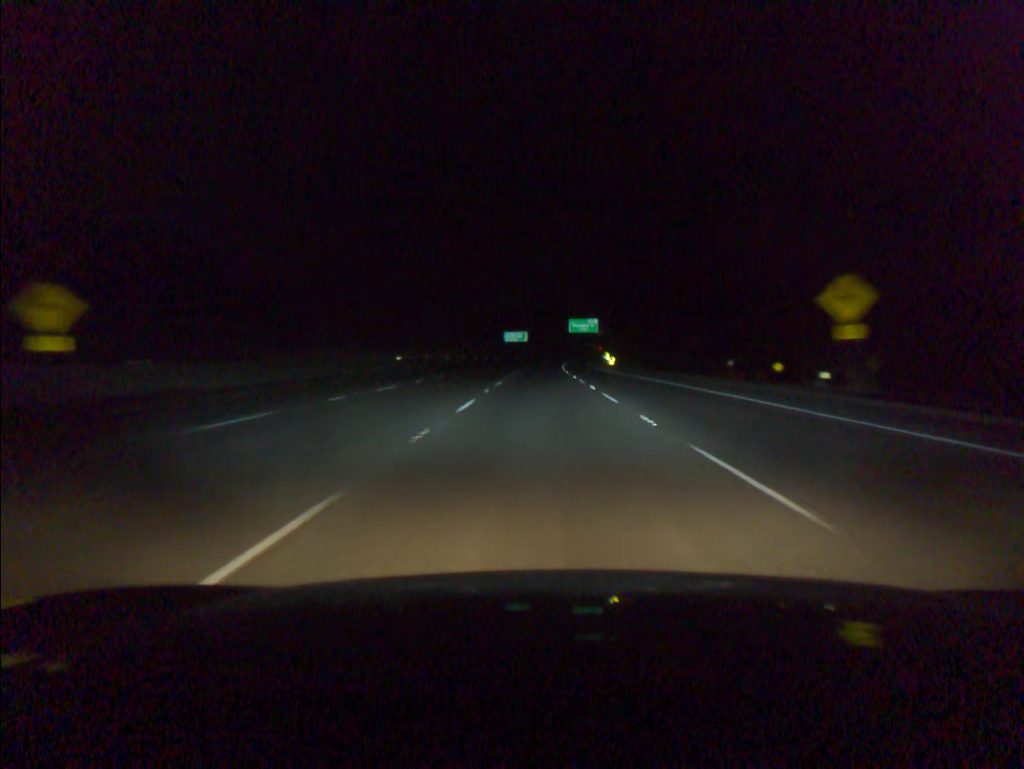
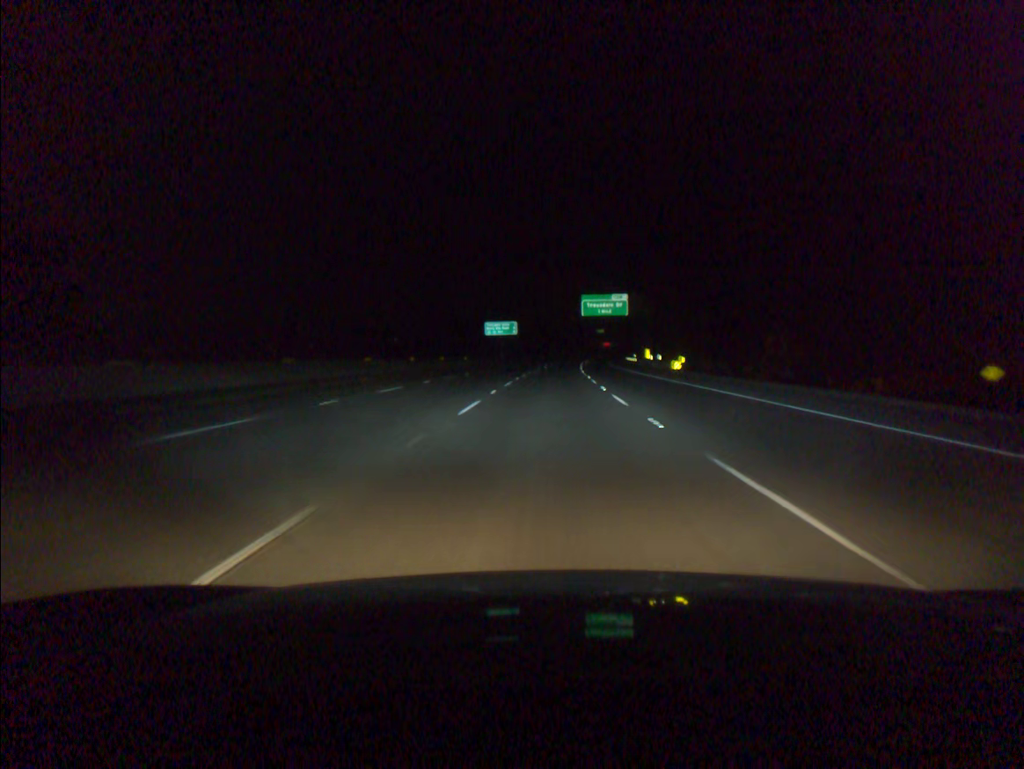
(0.0, +59.1) m; 0°
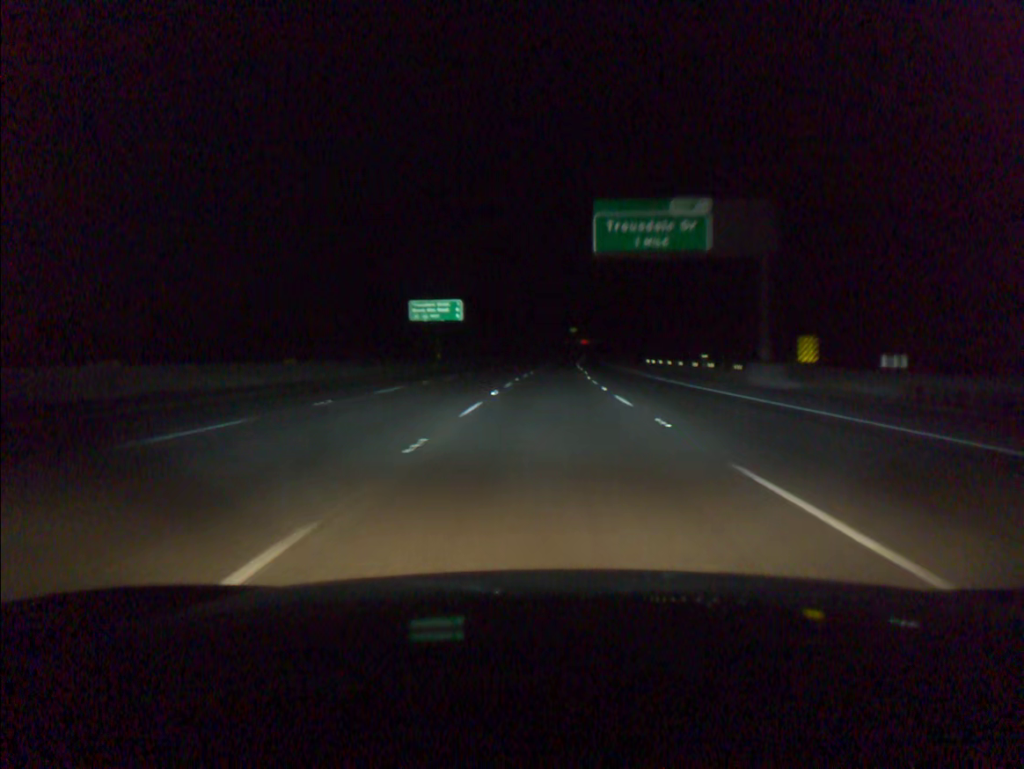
(+1.0, +58.9) m; +2°
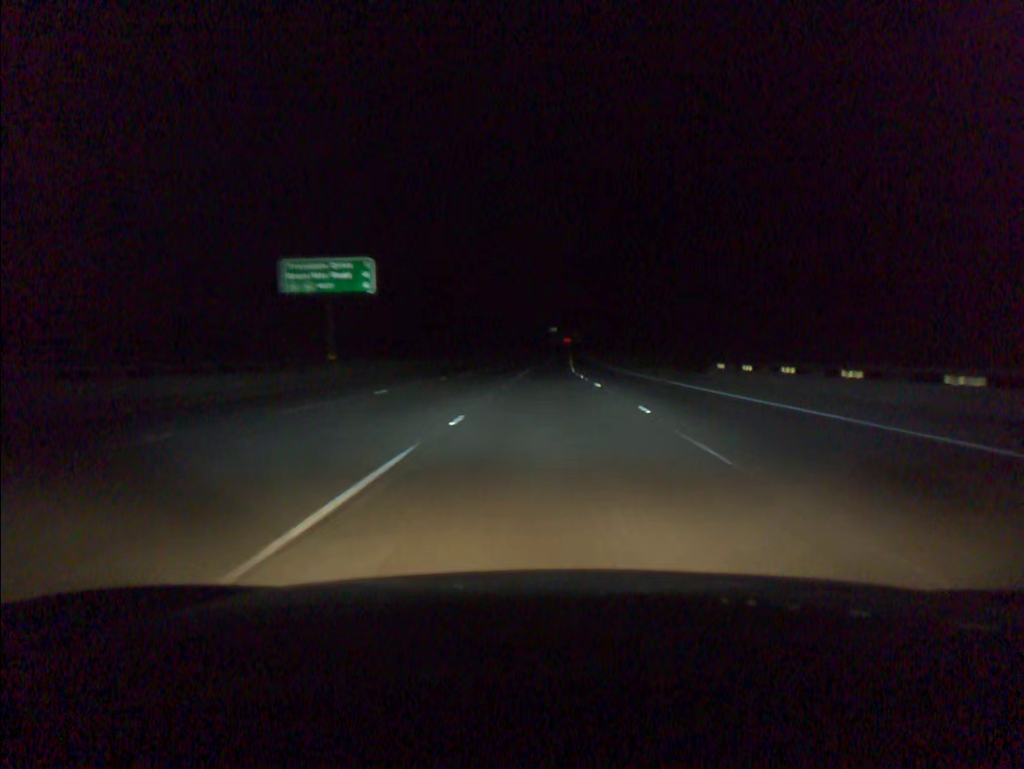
(+0.5, +39.2) m; +2°
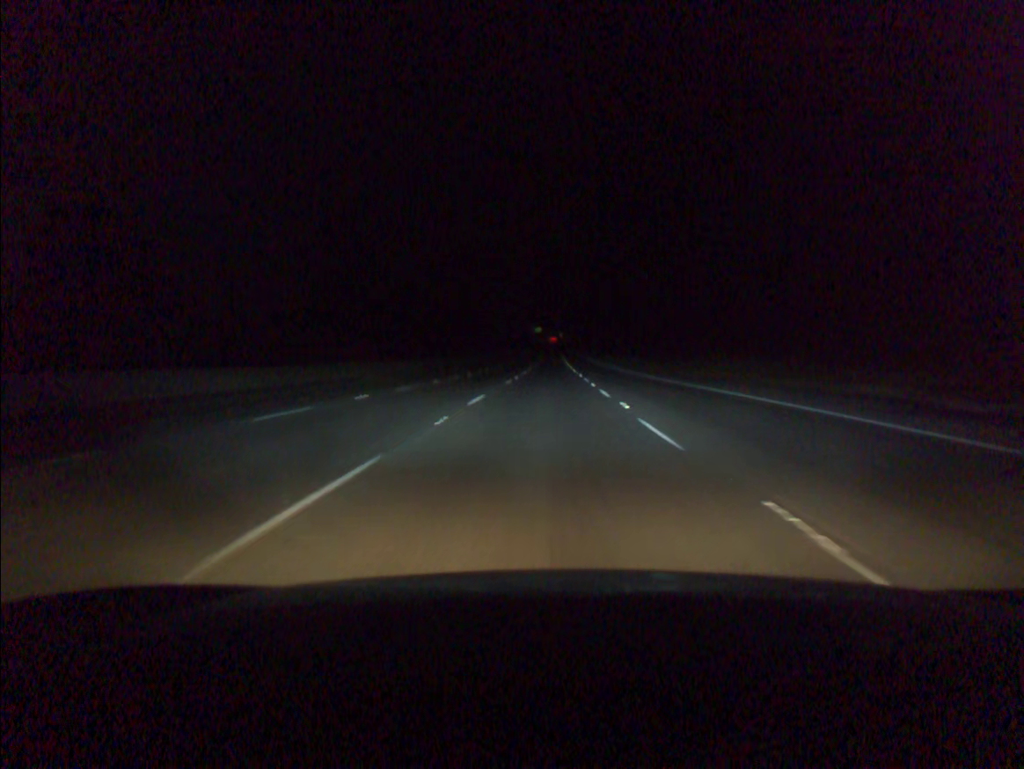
(+0.8, +58.7) m; +1°
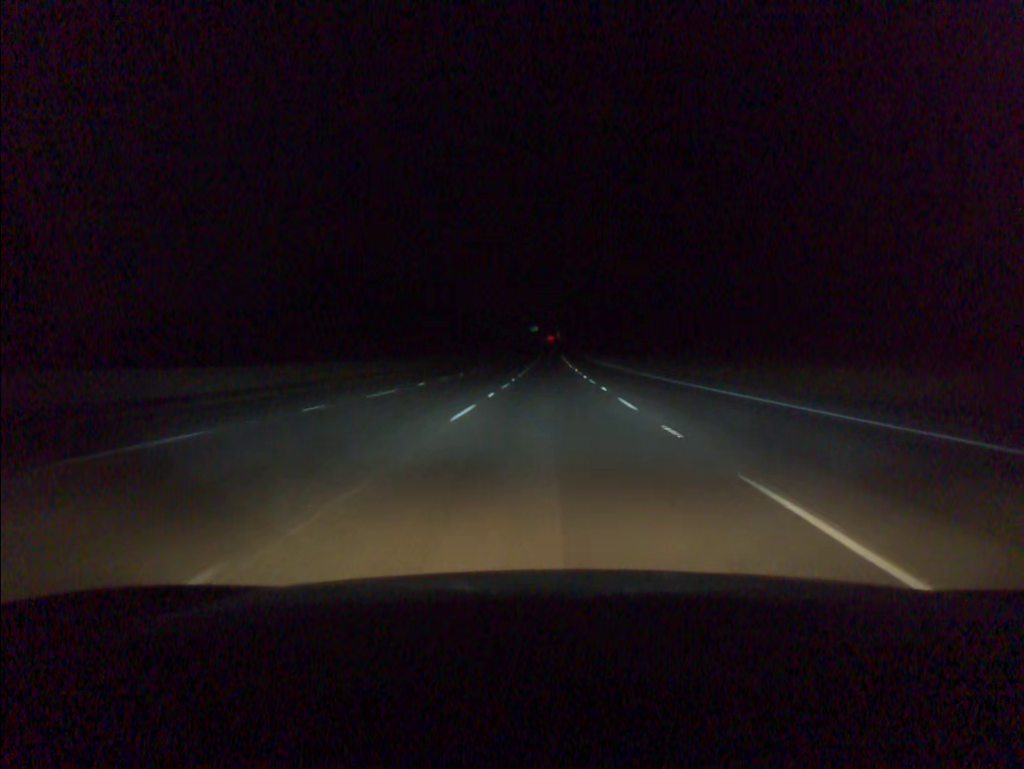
(0.0, +19.6) m; 0°
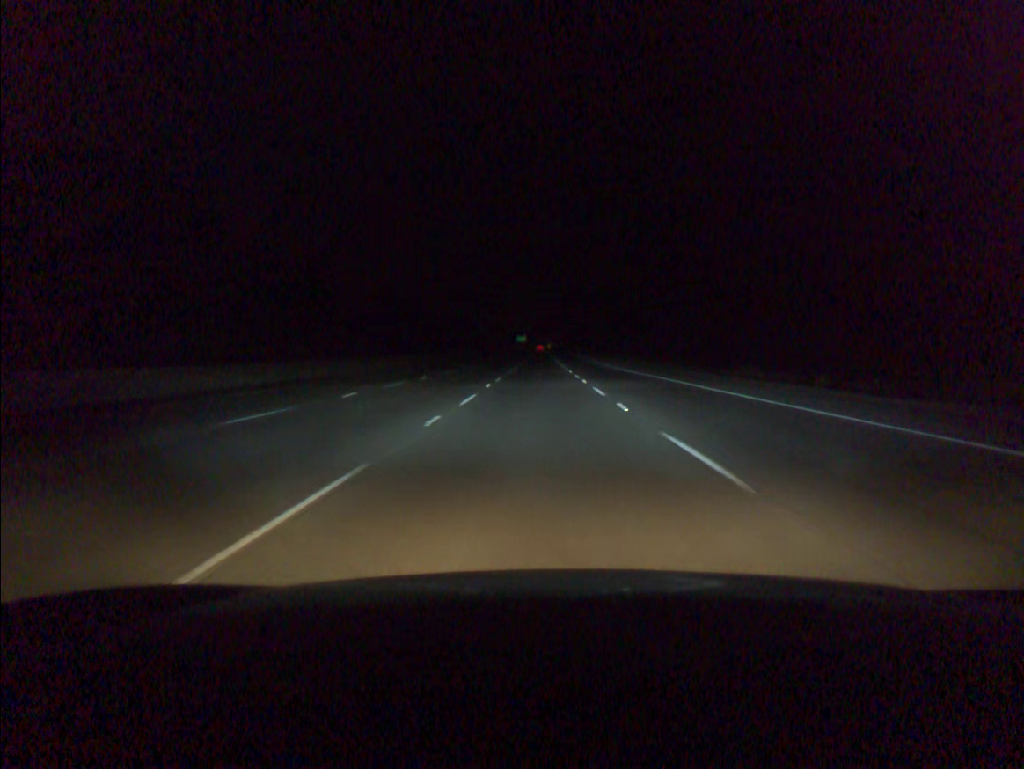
(+1.3, +97.7) m; +1°
